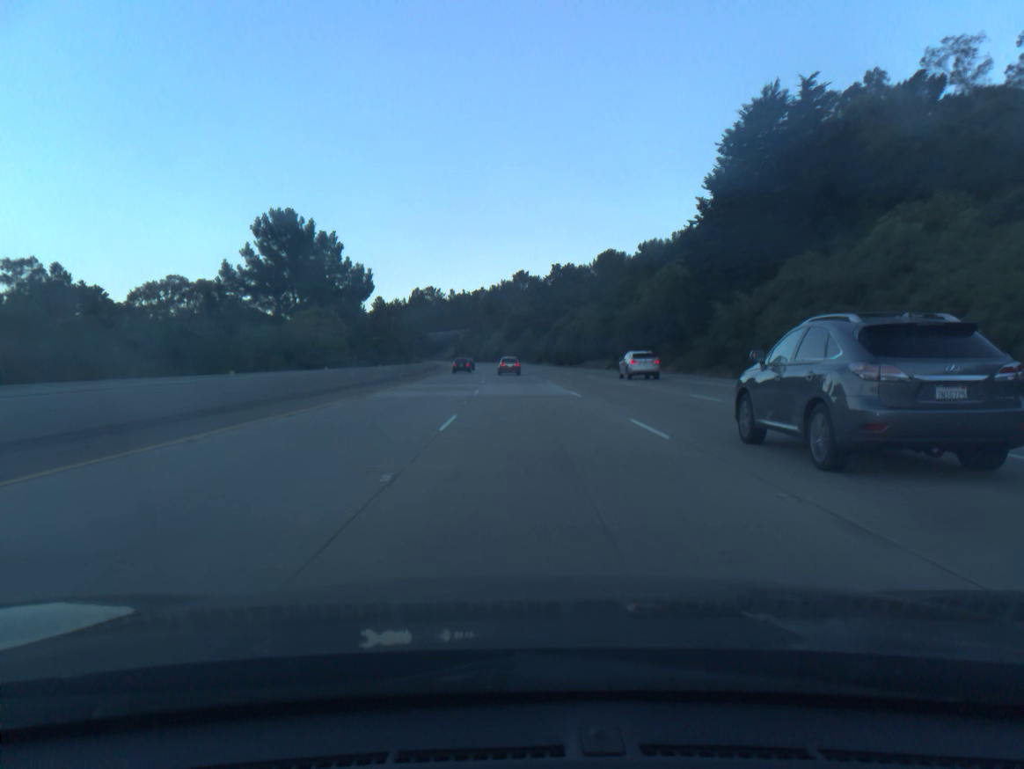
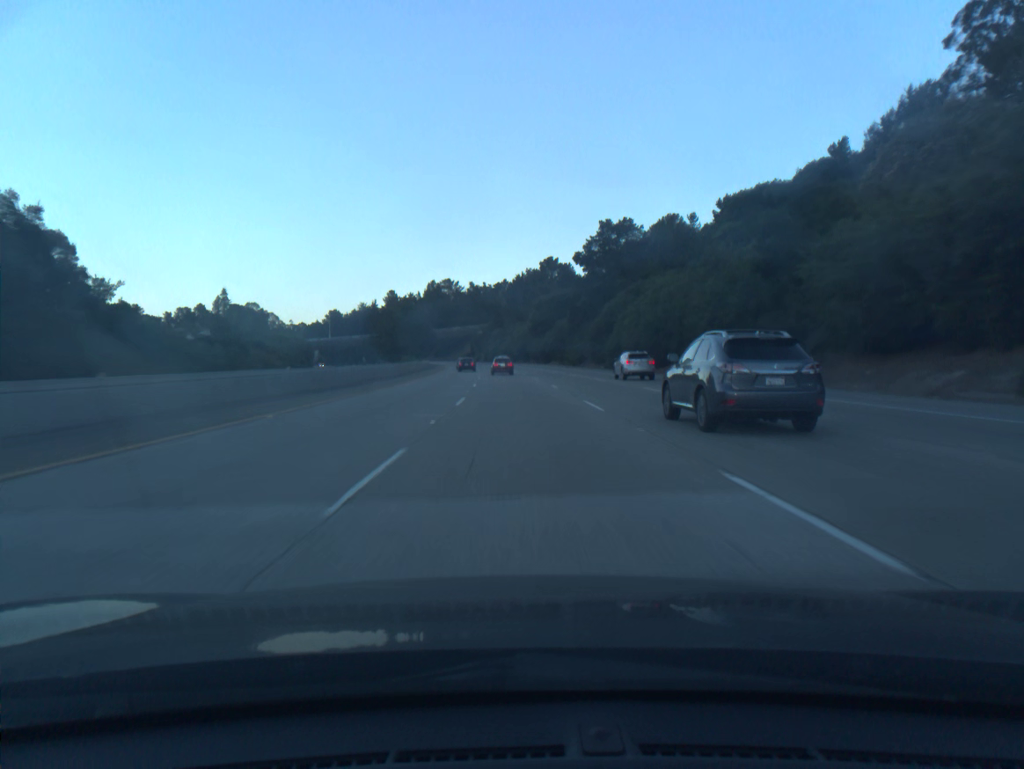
(-0.8, +51.2) m; -2°
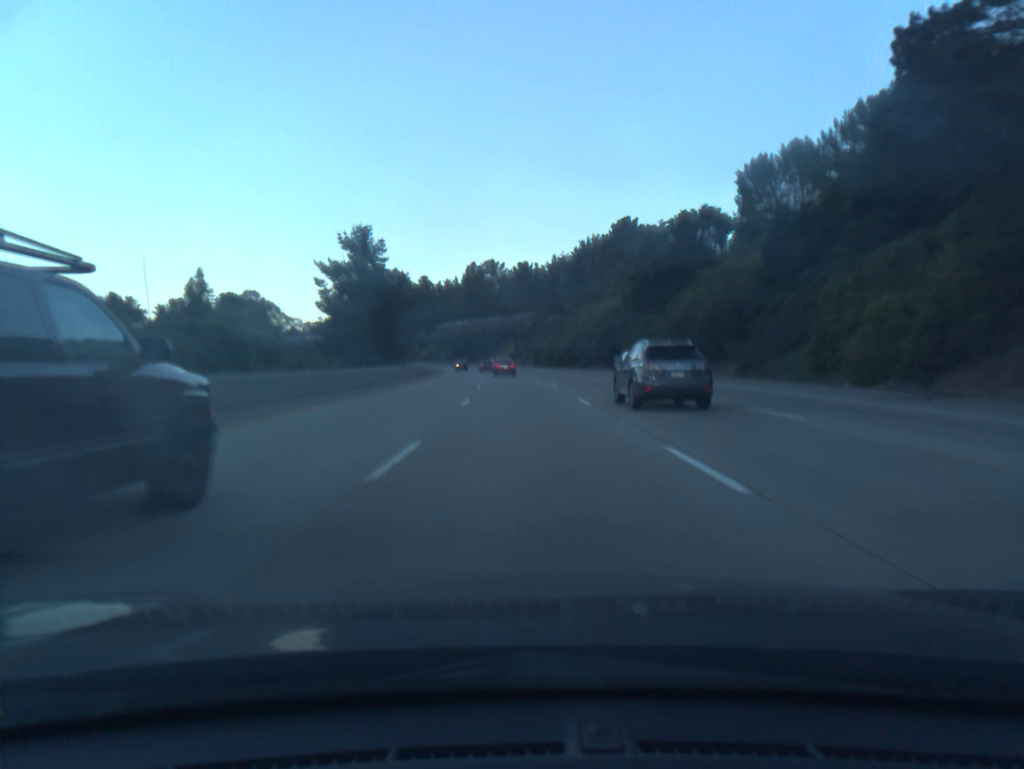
(-2.7, +85.8) m; -4°
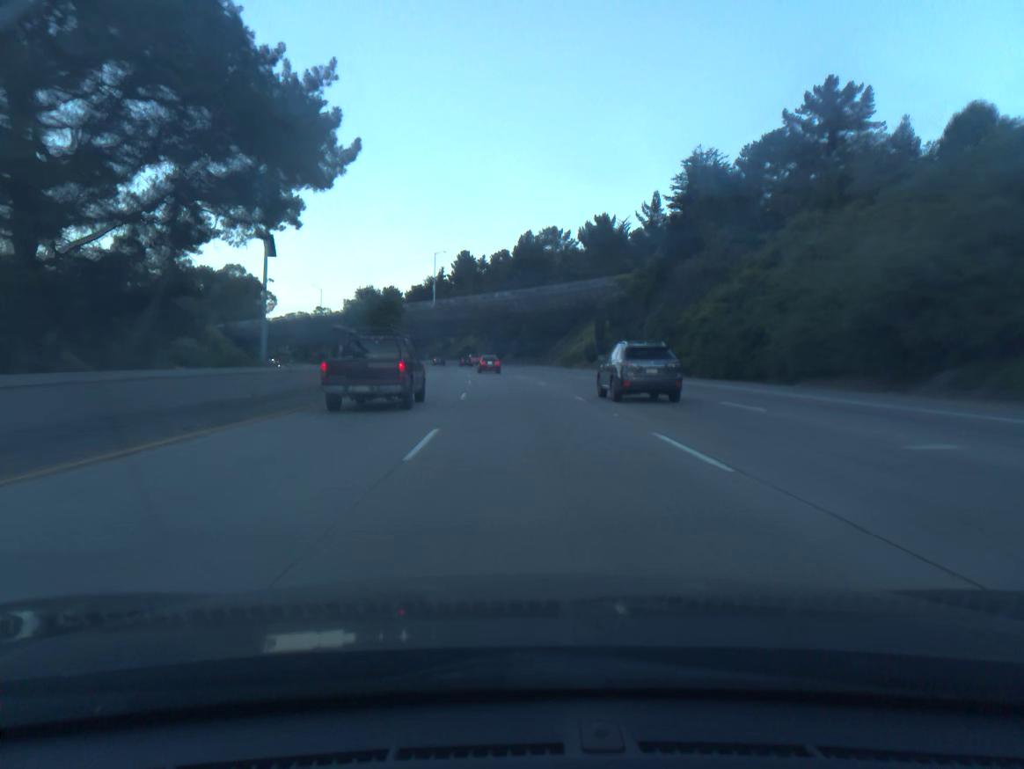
(-3.2, +86.0) m; -4°
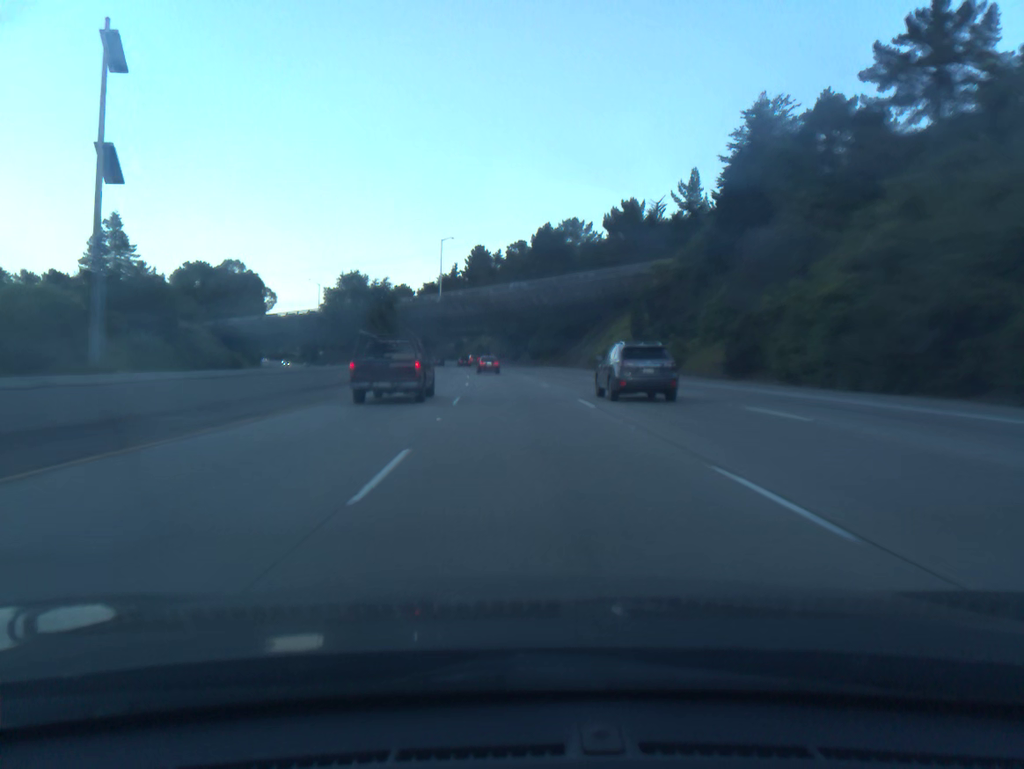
(-0.2, +17.3) m; -1°
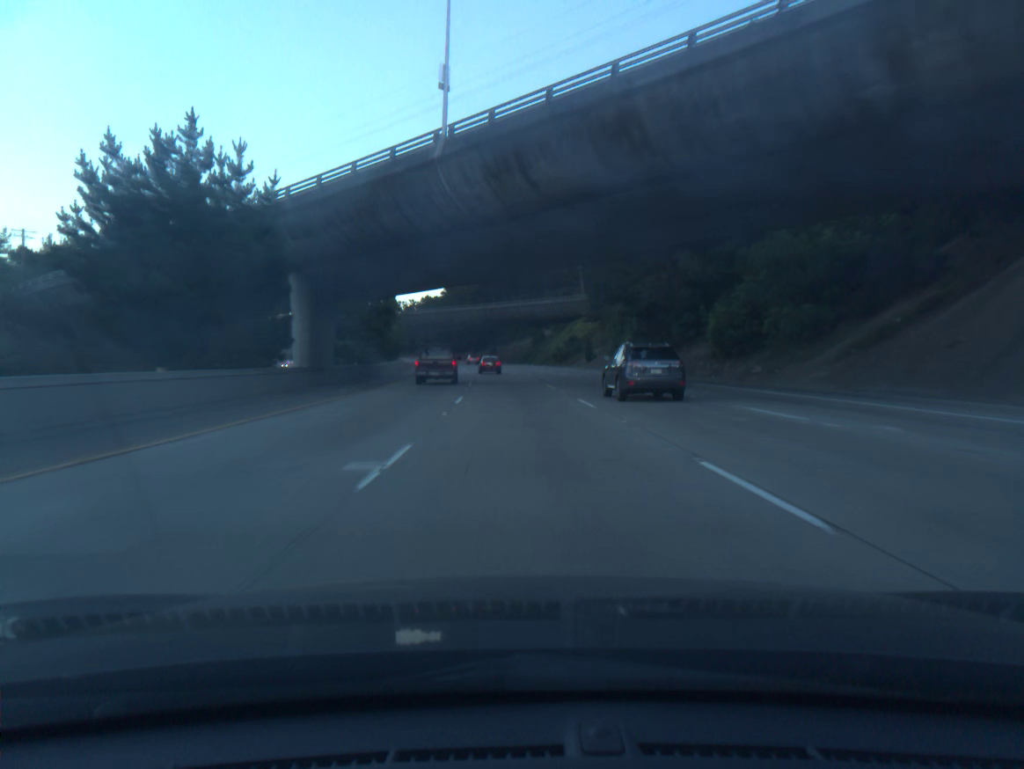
(-4.9, +86.3) m; -6°
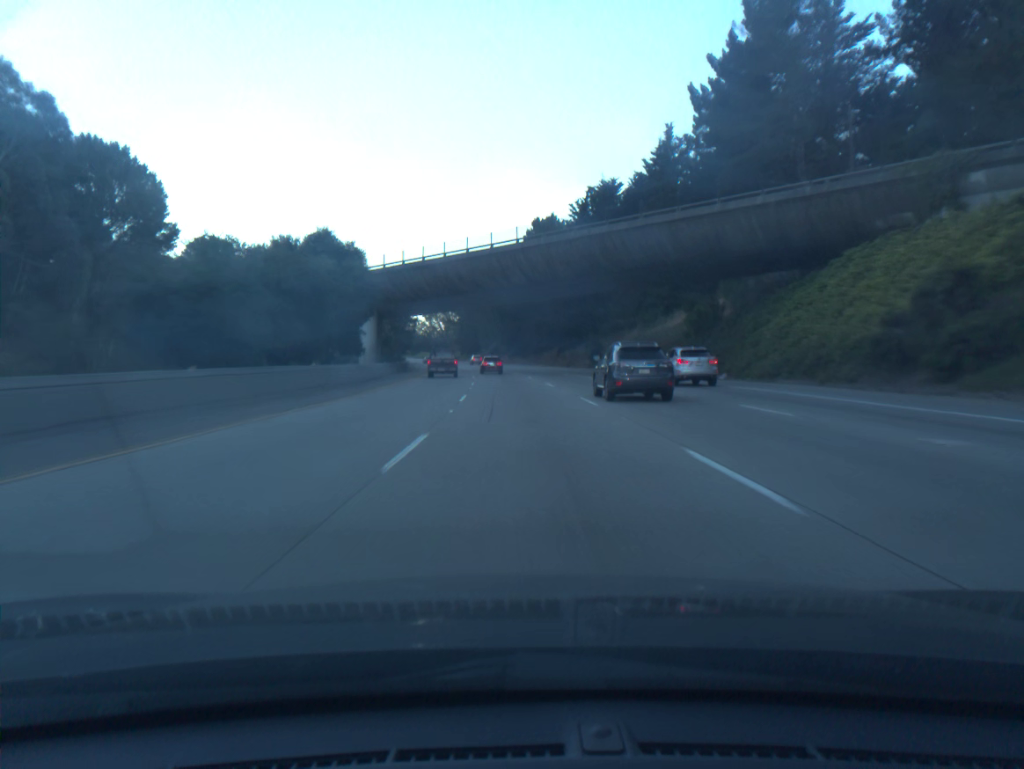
(-4.5, +86.5) m; -6°
